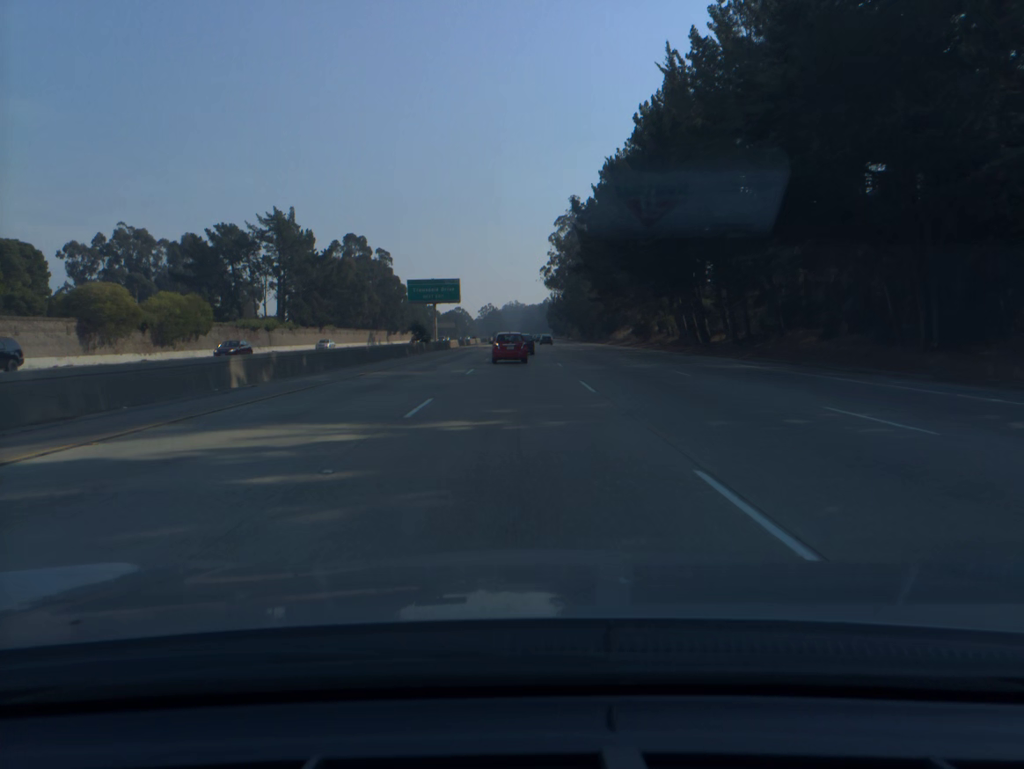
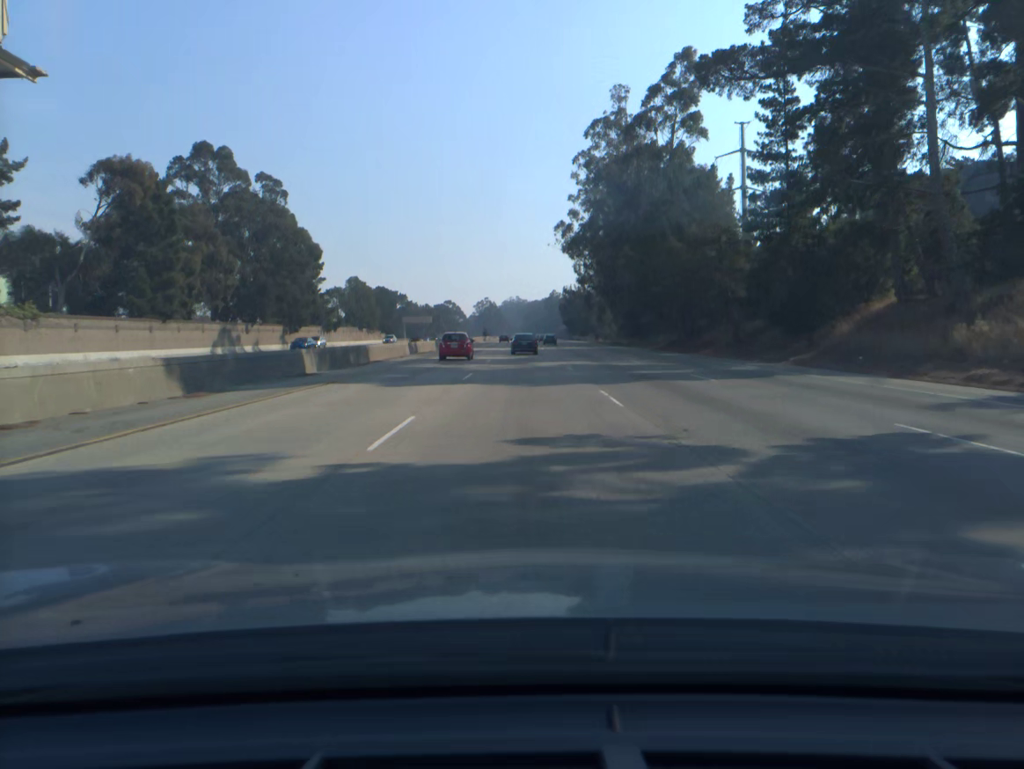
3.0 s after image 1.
(-0.4, +91.1) m; 0°
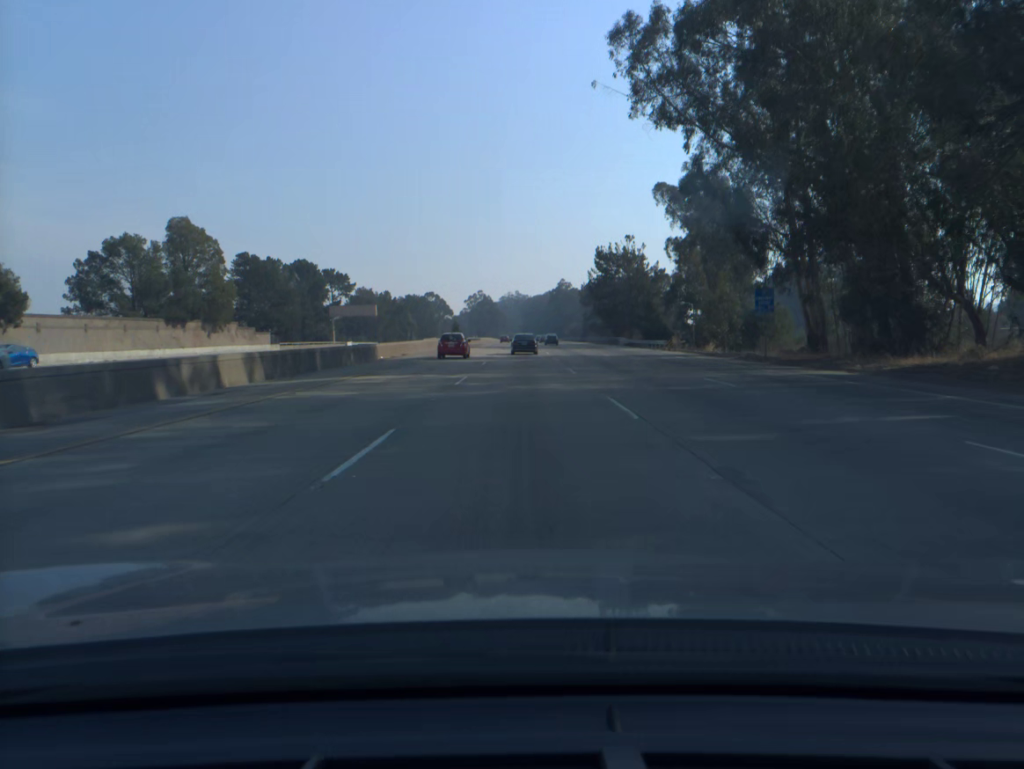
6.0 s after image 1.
(+0.1, +89.8) m; 0°
